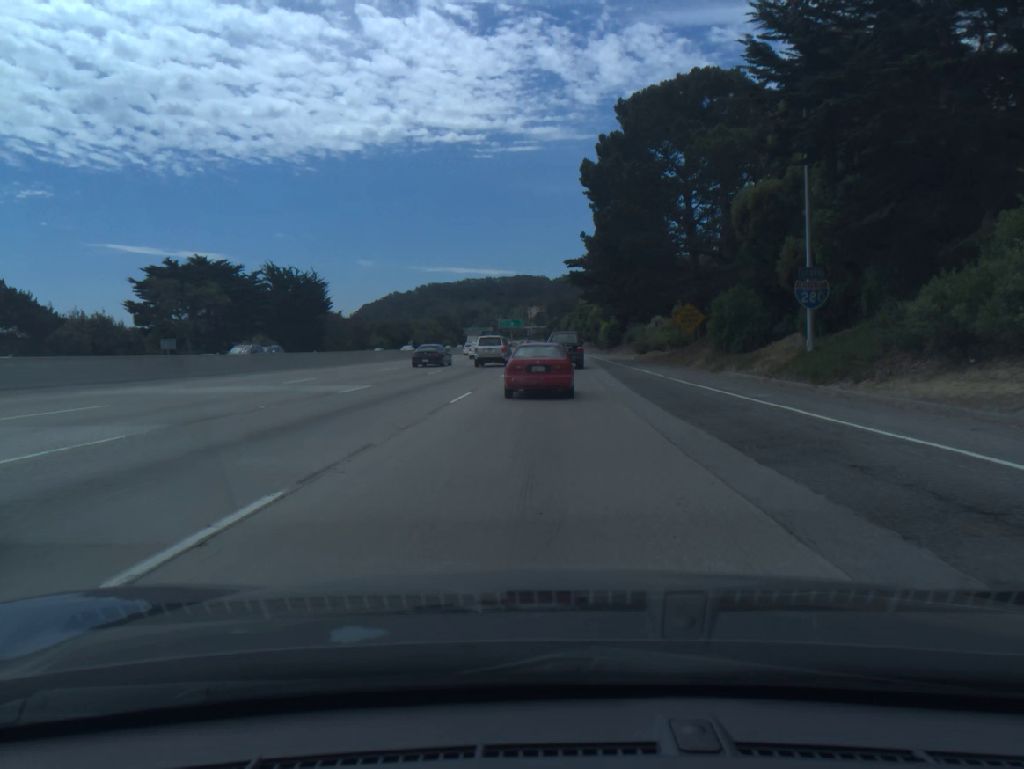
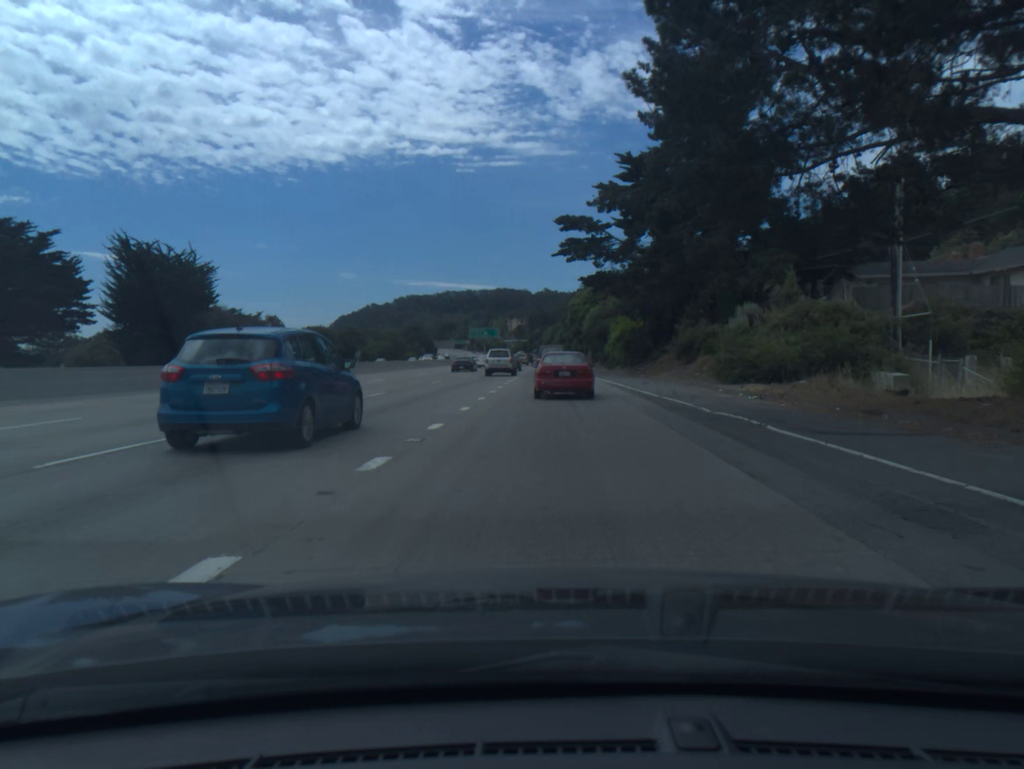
(+0.4, +41.1) m; +1°
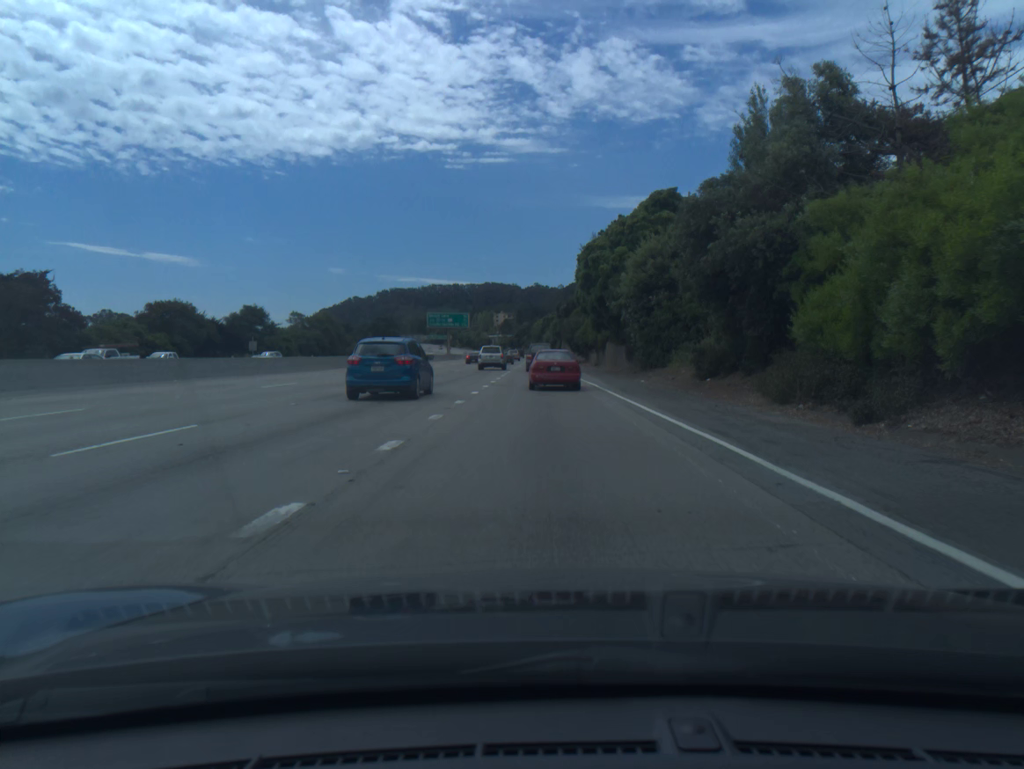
(+0.4, +56.7) m; +1°
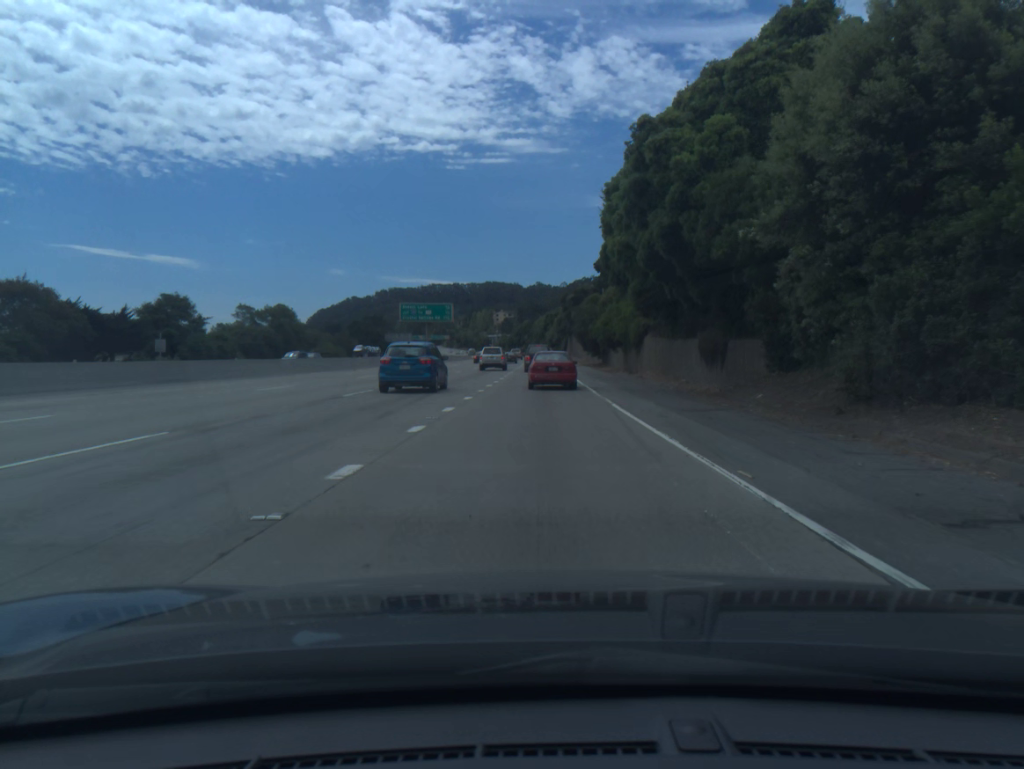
(+0.1, +29.1) m; 0°
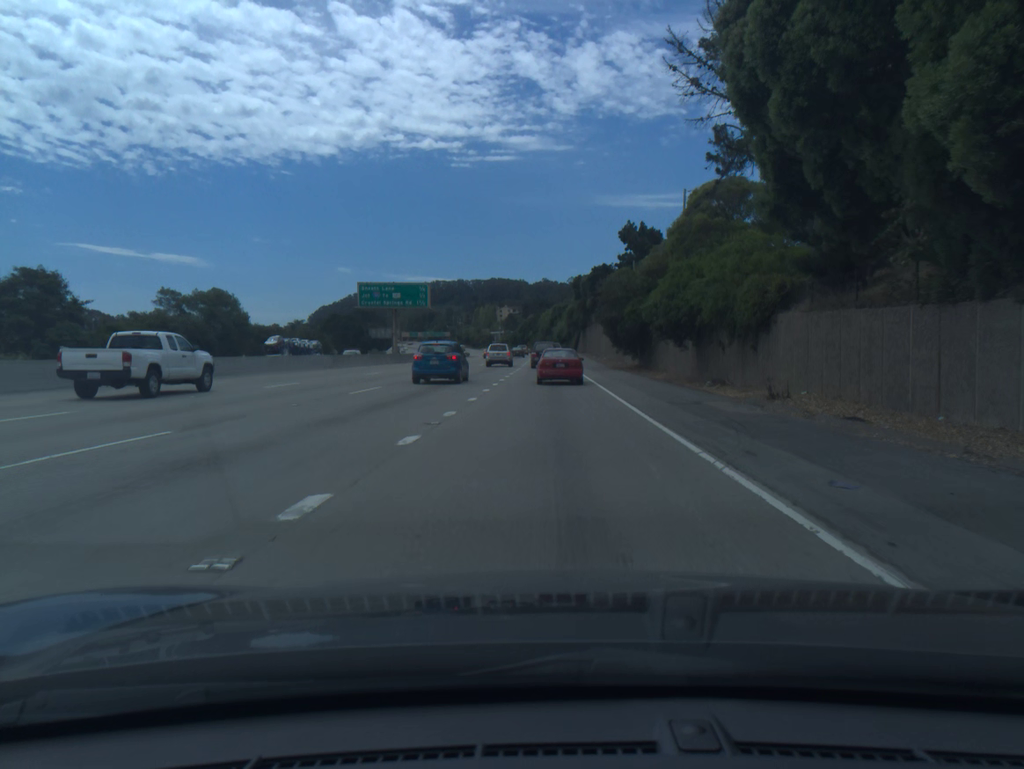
(-0.1, +28.8) m; 0°
